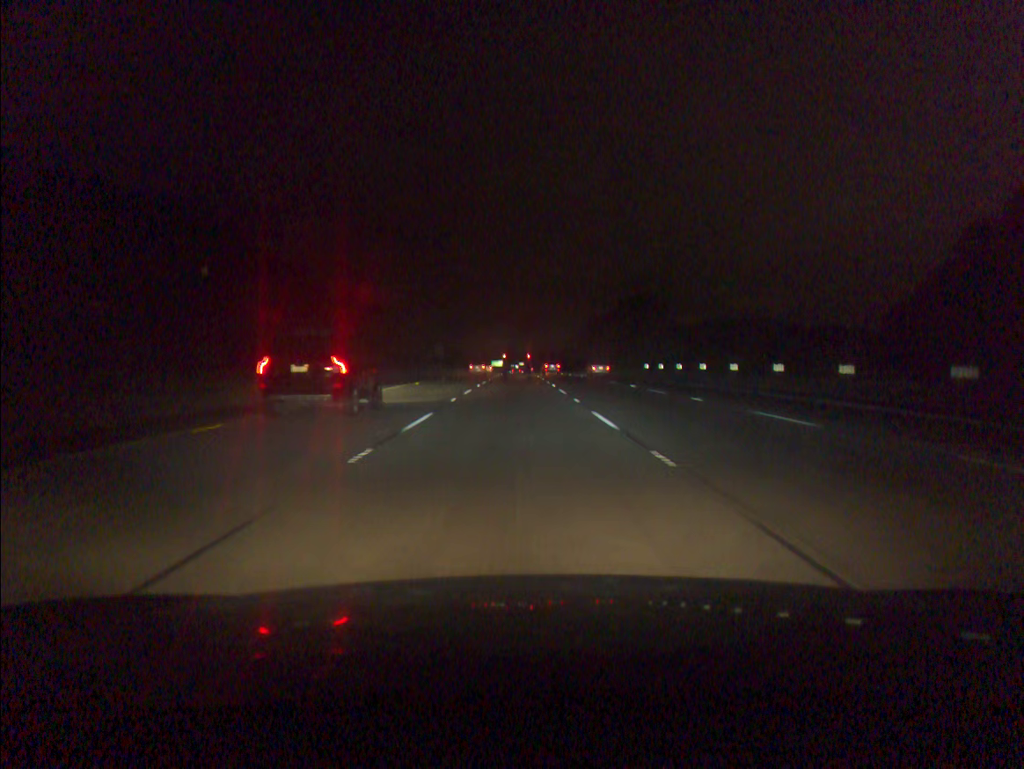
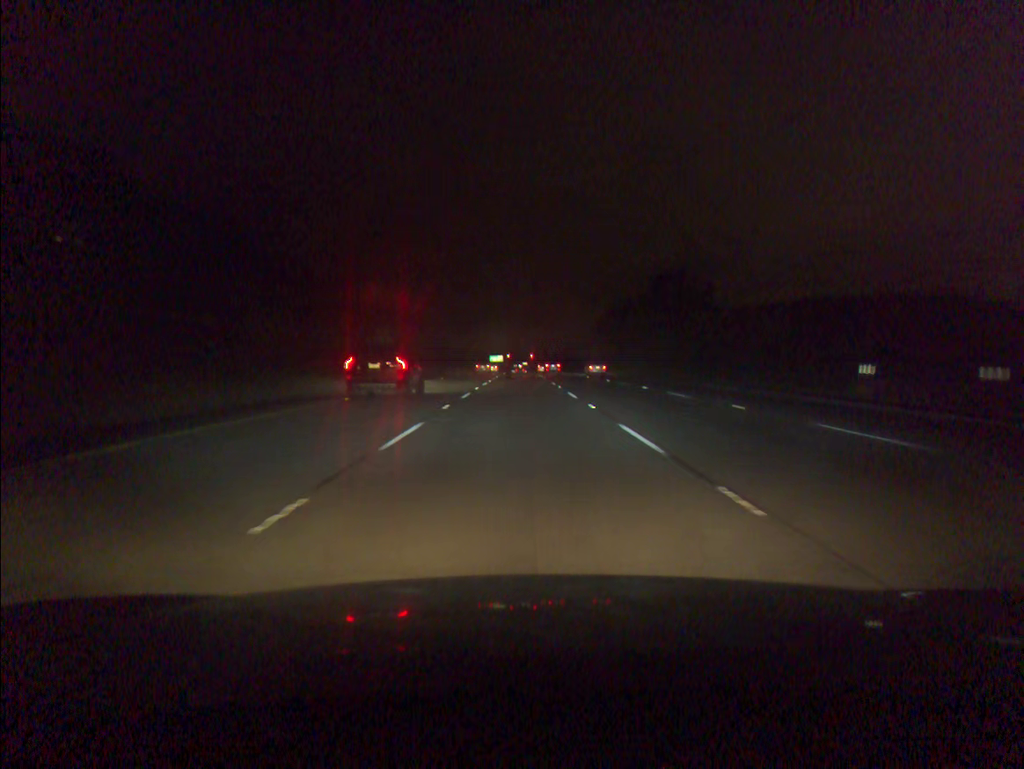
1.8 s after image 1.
(-0.2, +47.2) m; 0°
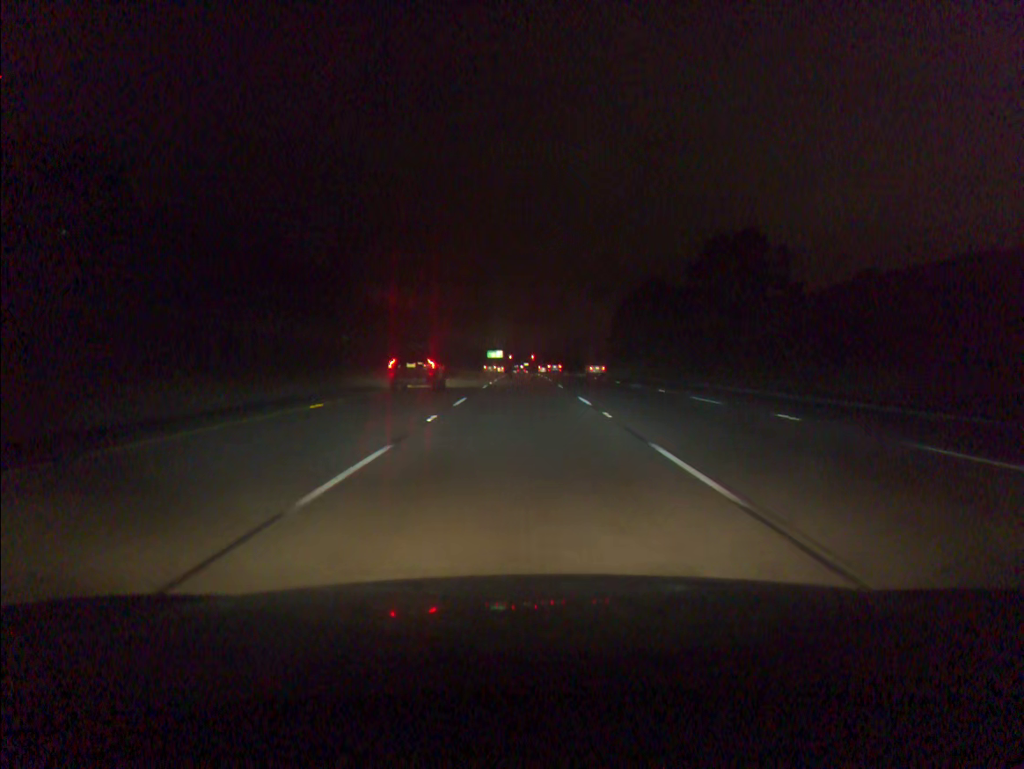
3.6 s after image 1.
(0.0, +47.5) m; 0°
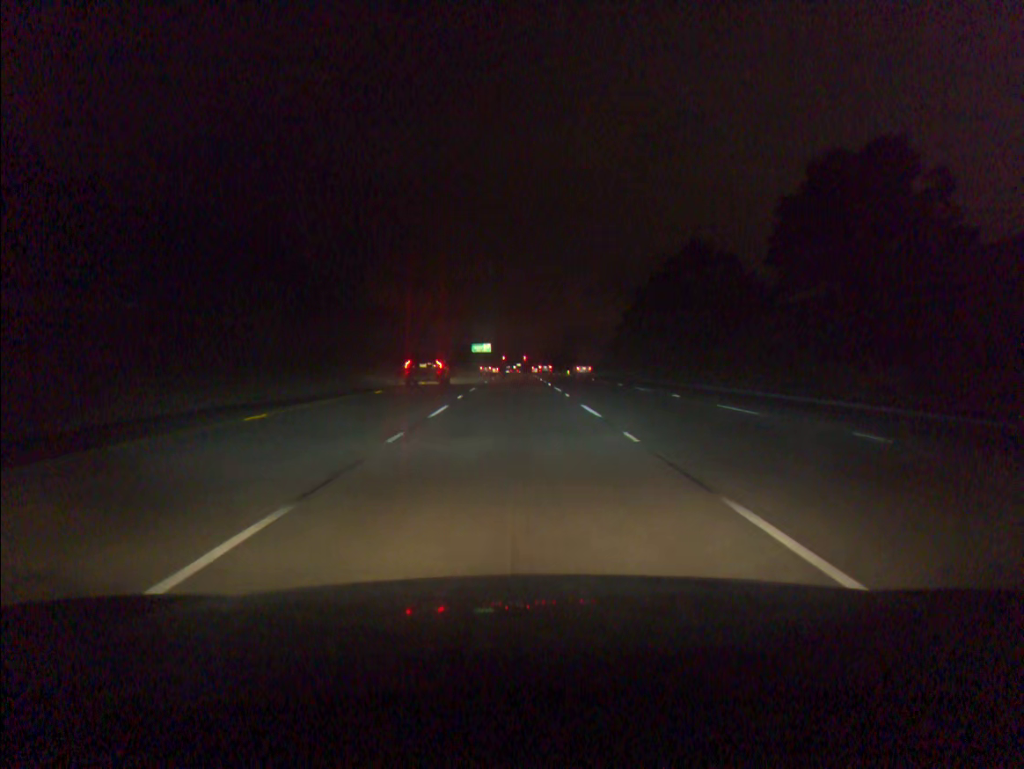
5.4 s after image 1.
(+0.2, +48.2) m; 0°
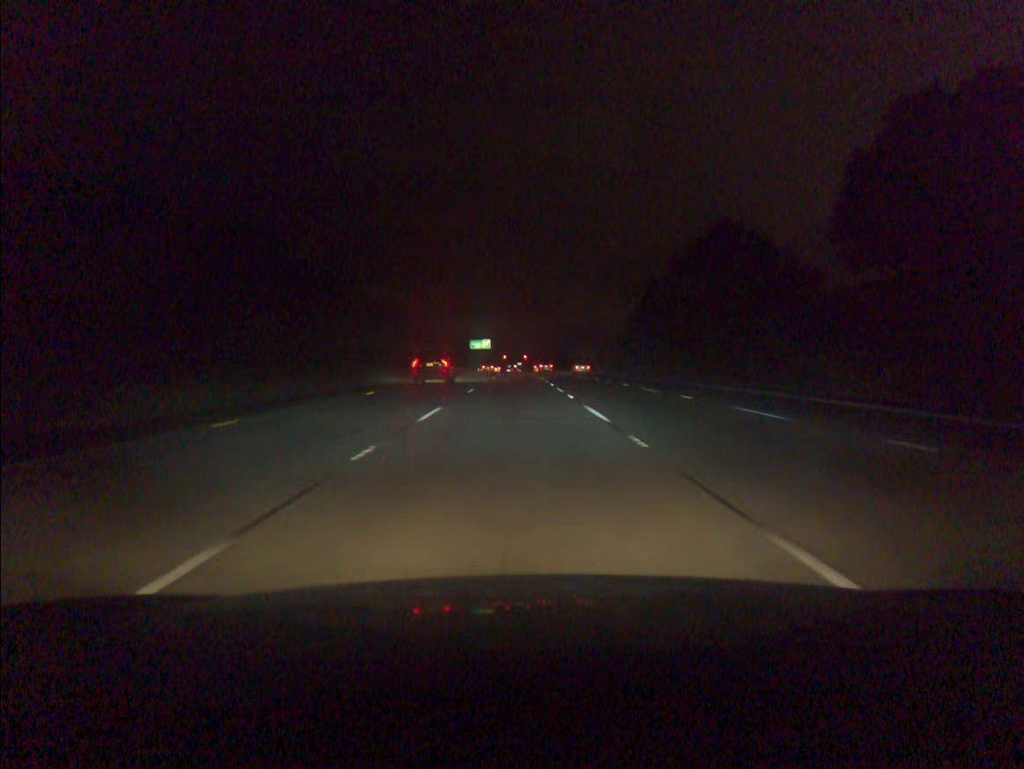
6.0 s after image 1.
(0.0, +16.2) m; 0°
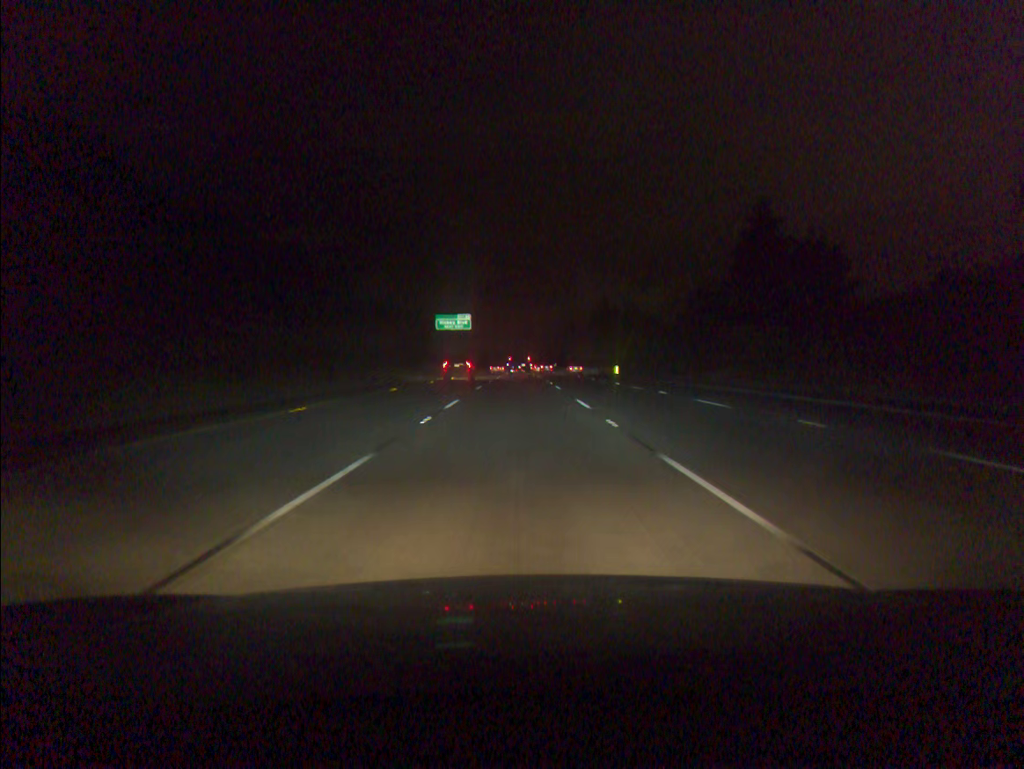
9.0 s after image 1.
(-0.2, +82.8) m; 0°
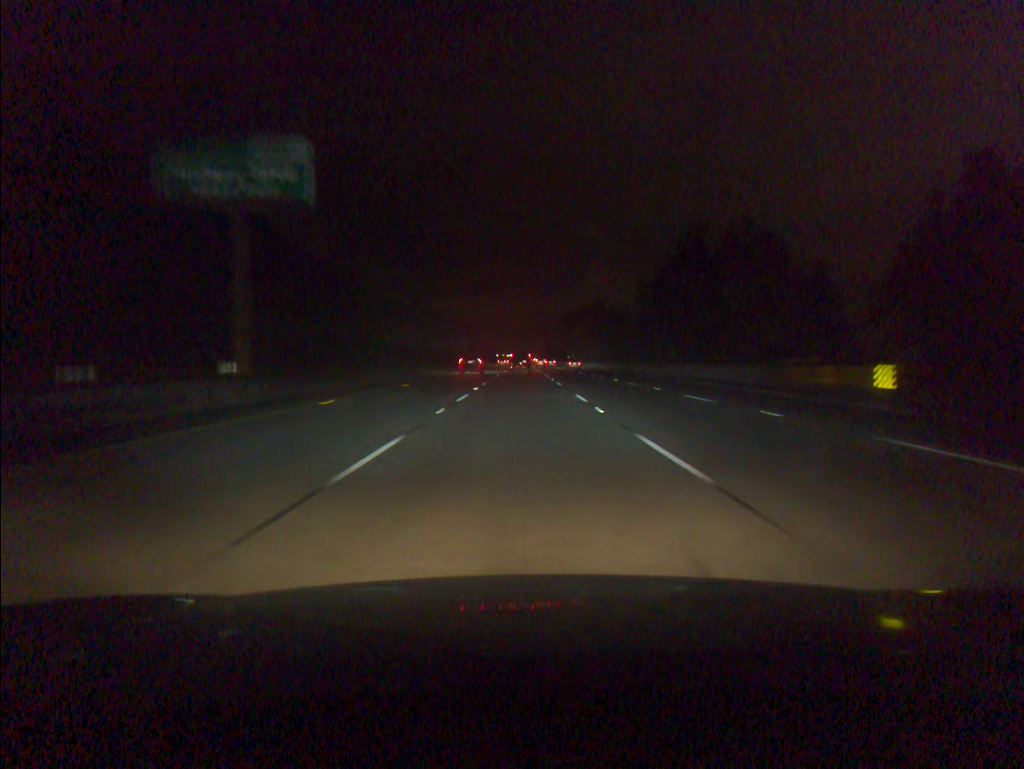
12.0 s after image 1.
(-0.1, +85.4) m; 0°
